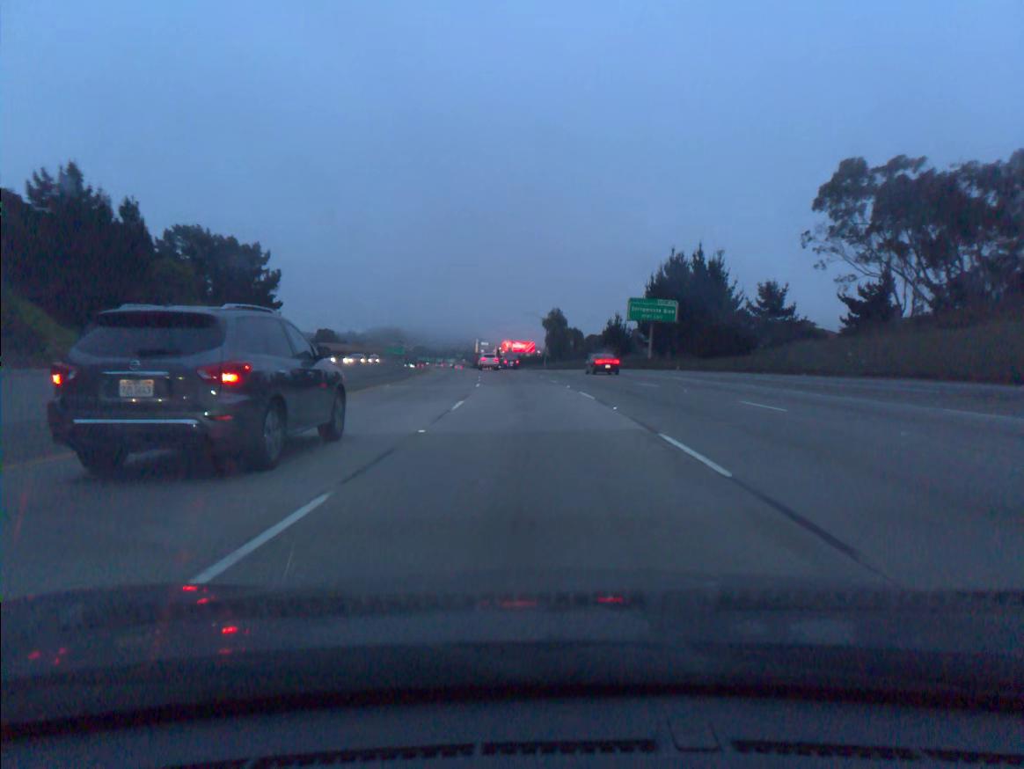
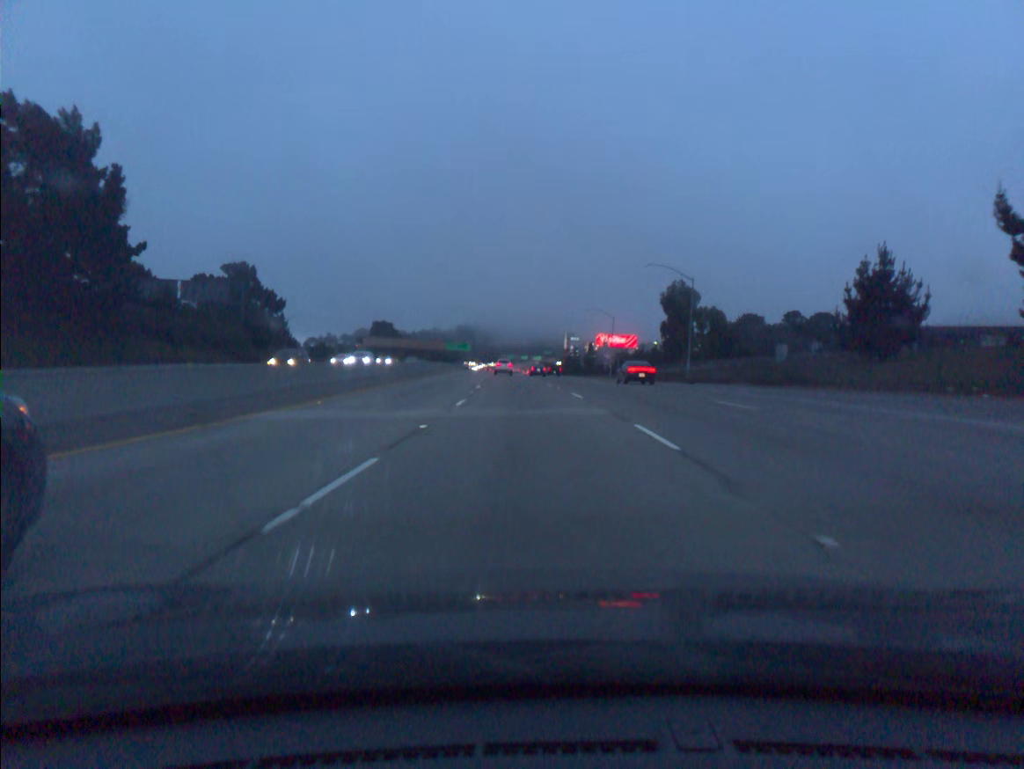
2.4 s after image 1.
(-4.0, +70.6) m; -7°
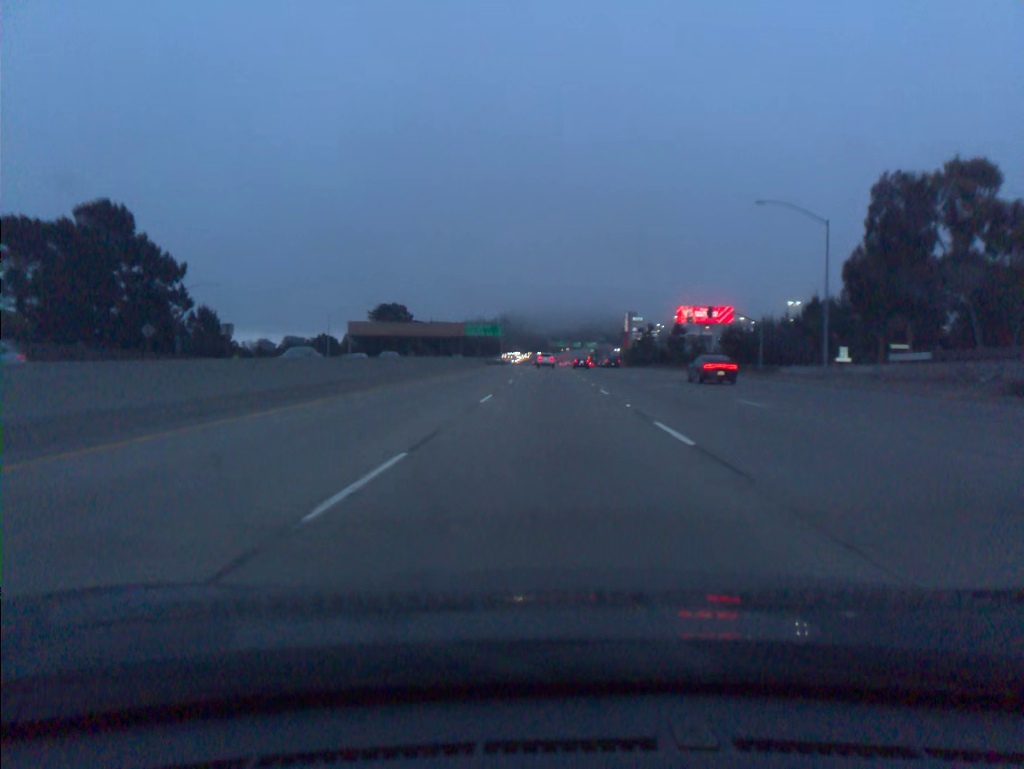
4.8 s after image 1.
(-3.0, +72.1) m; -4°
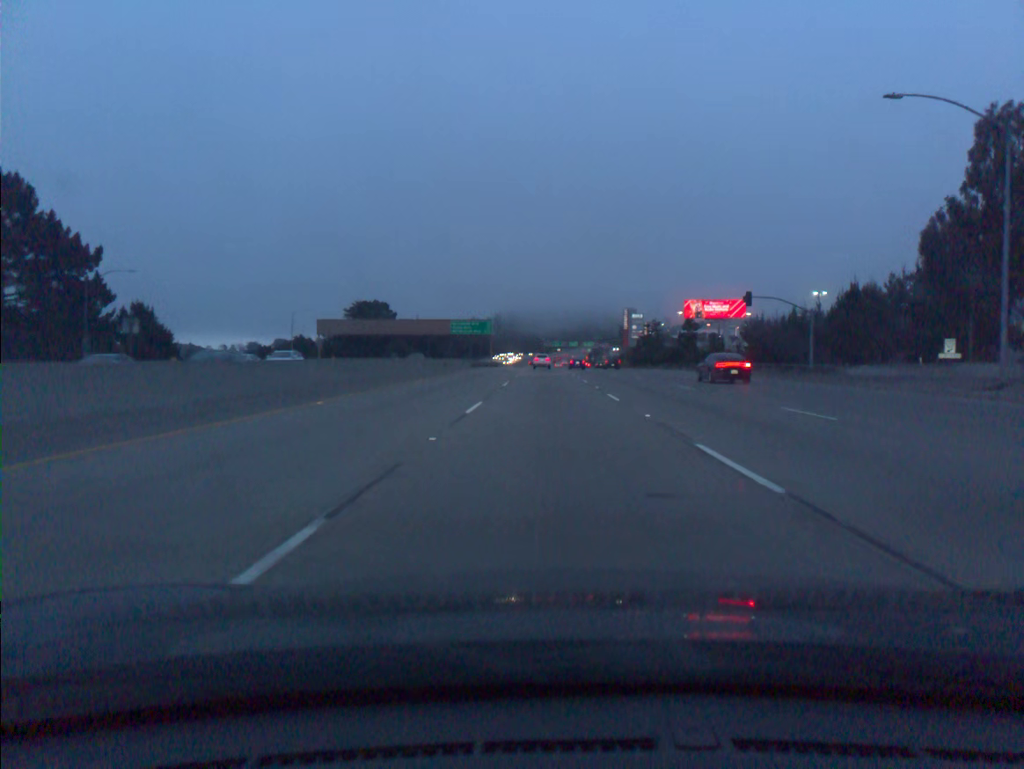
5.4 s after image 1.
(0.0, +18.4) m; 0°
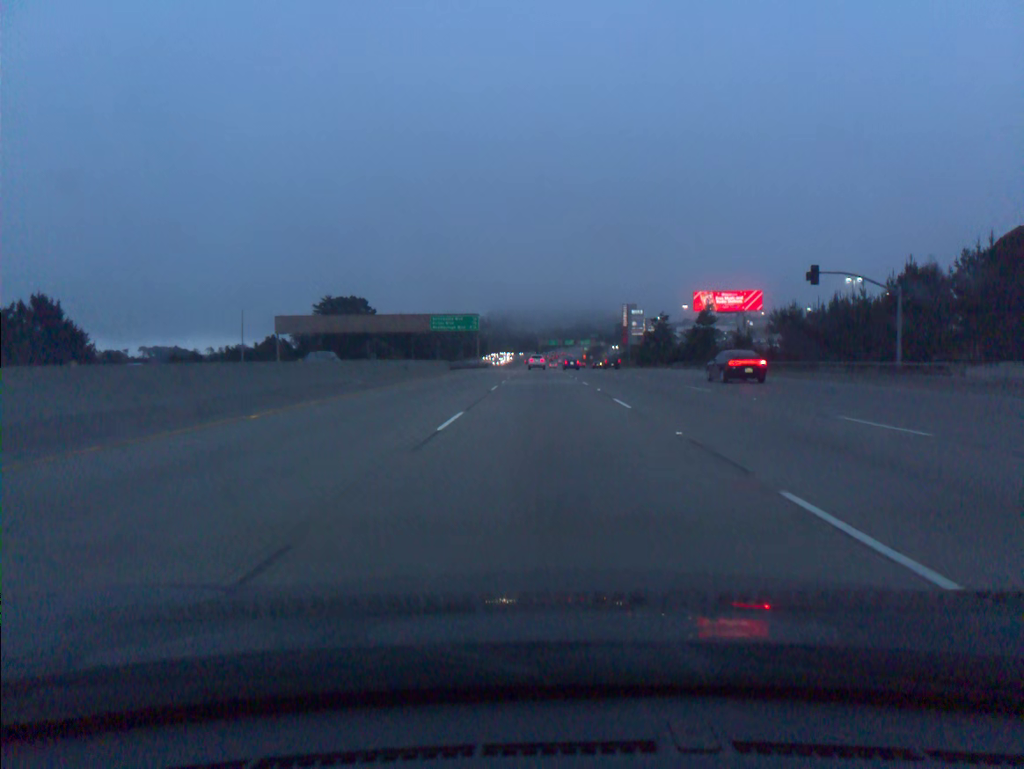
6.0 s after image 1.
(+0.1, +18.5) m; 0°
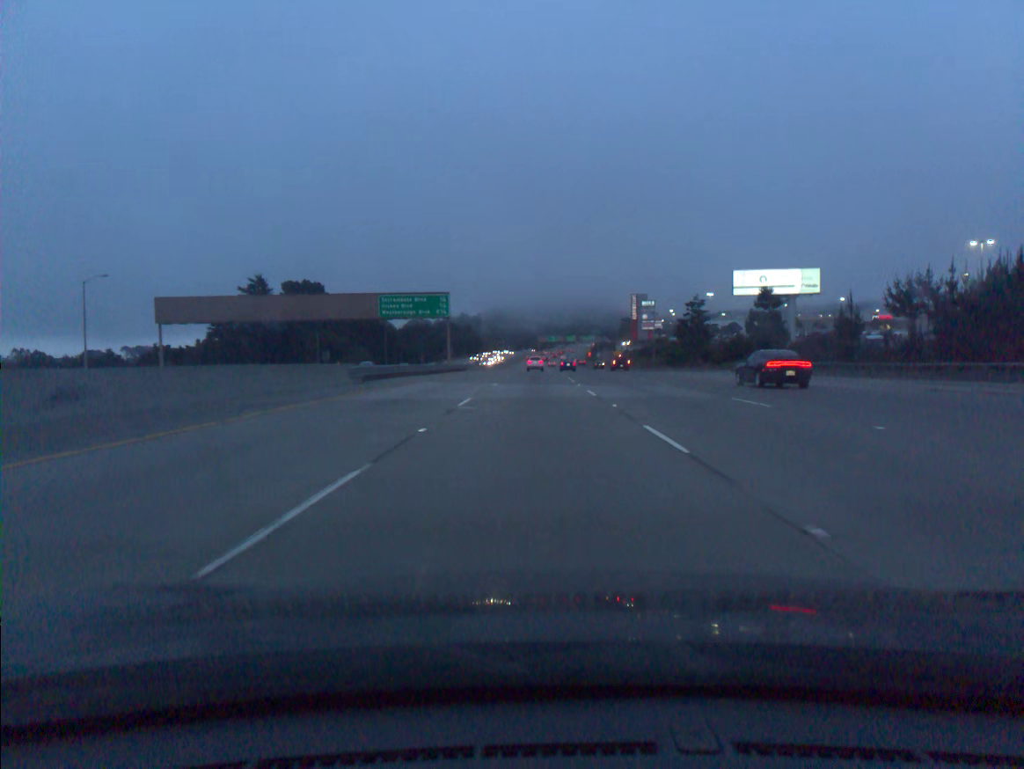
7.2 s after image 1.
(+0.1, +37.1) m; 0°
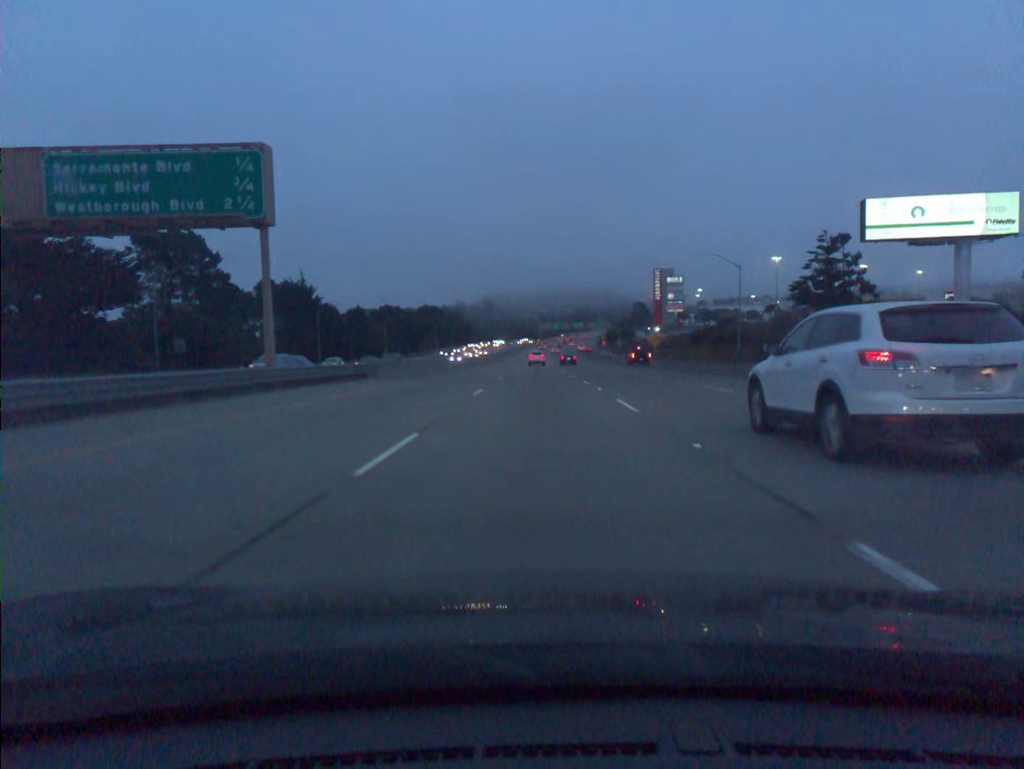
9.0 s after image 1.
(-0.2, +55.6) m; 0°
